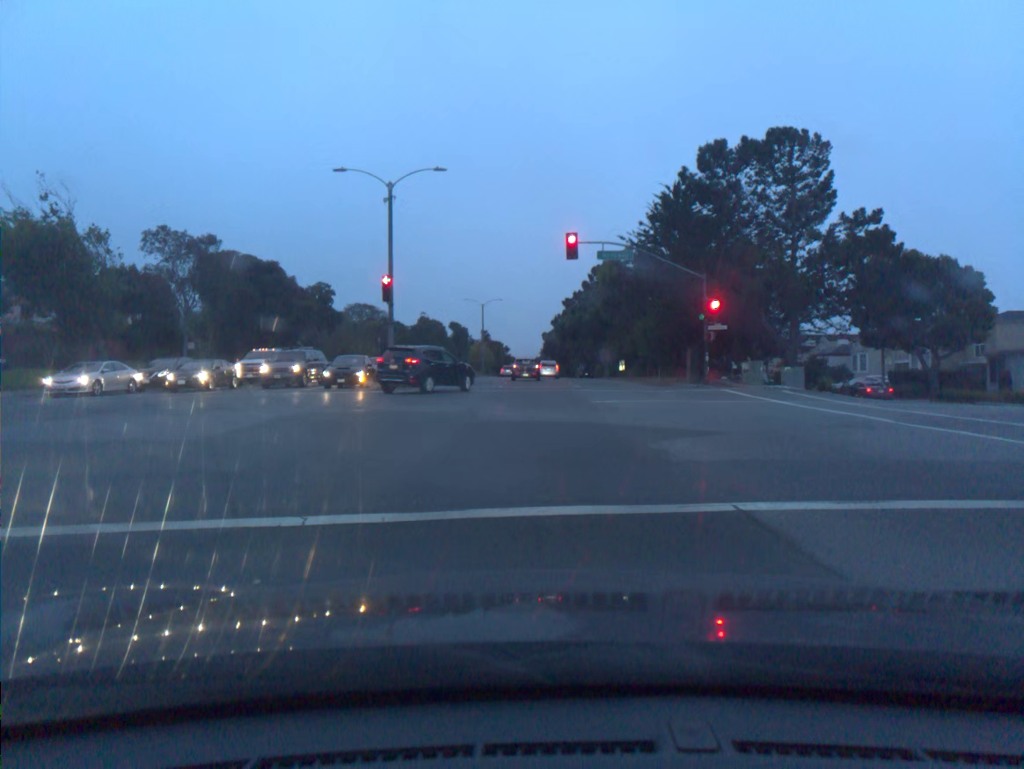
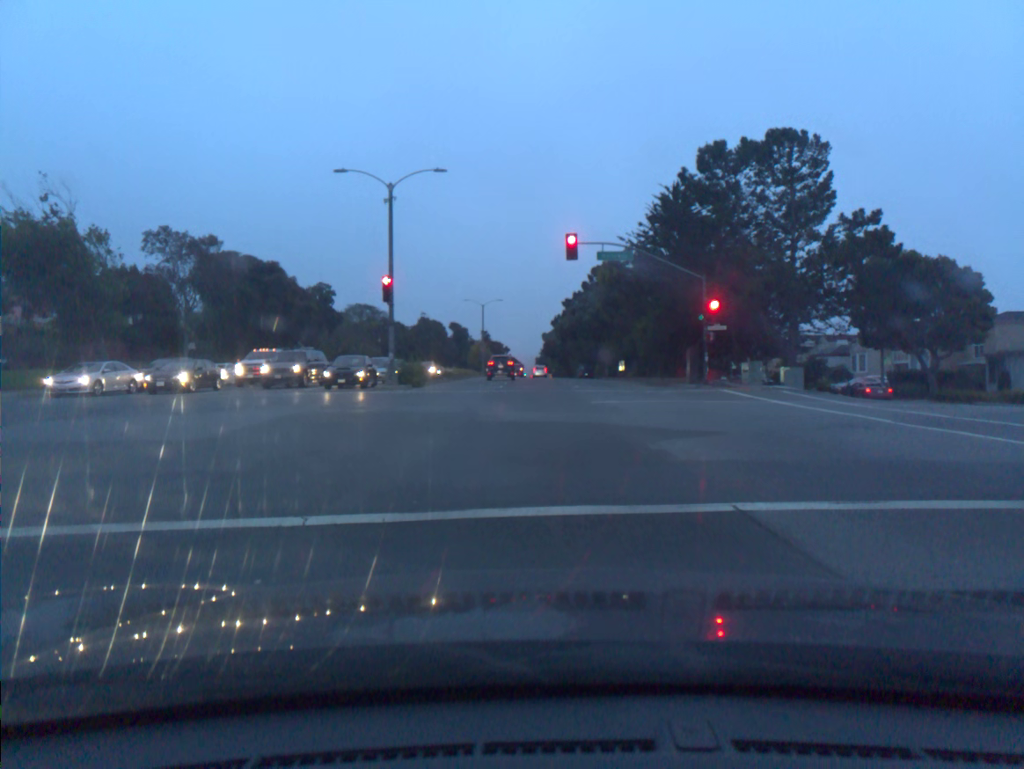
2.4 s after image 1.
(0.0, 0.0) m; 0°
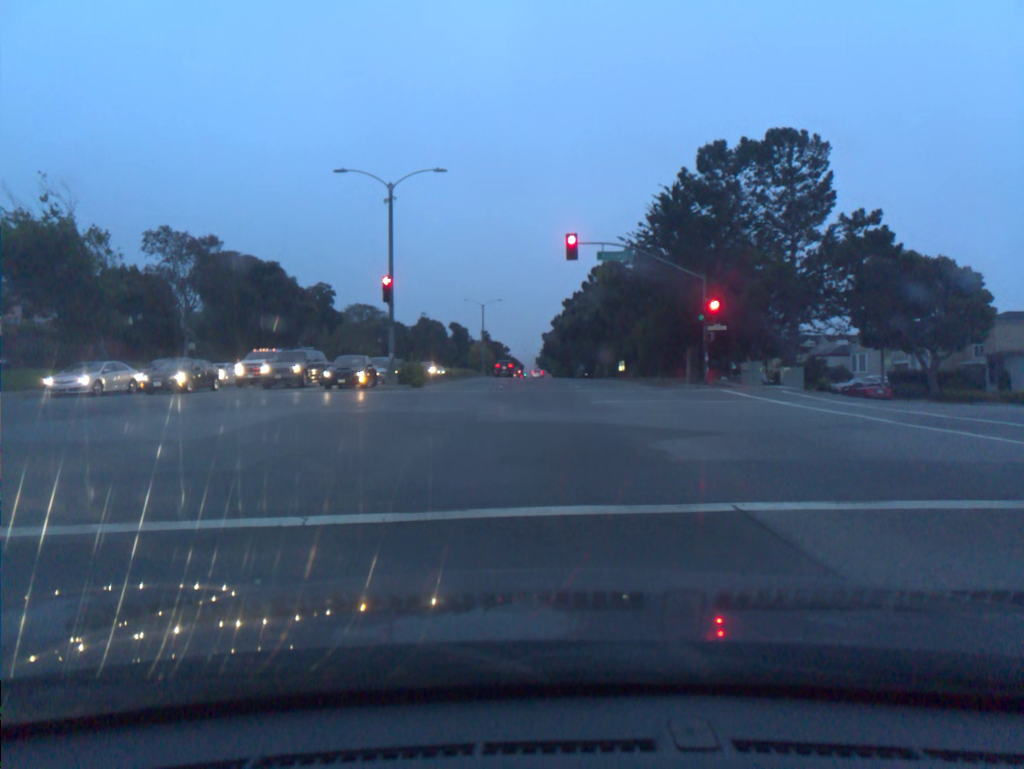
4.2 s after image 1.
(0.0, 0.0) m; 0°
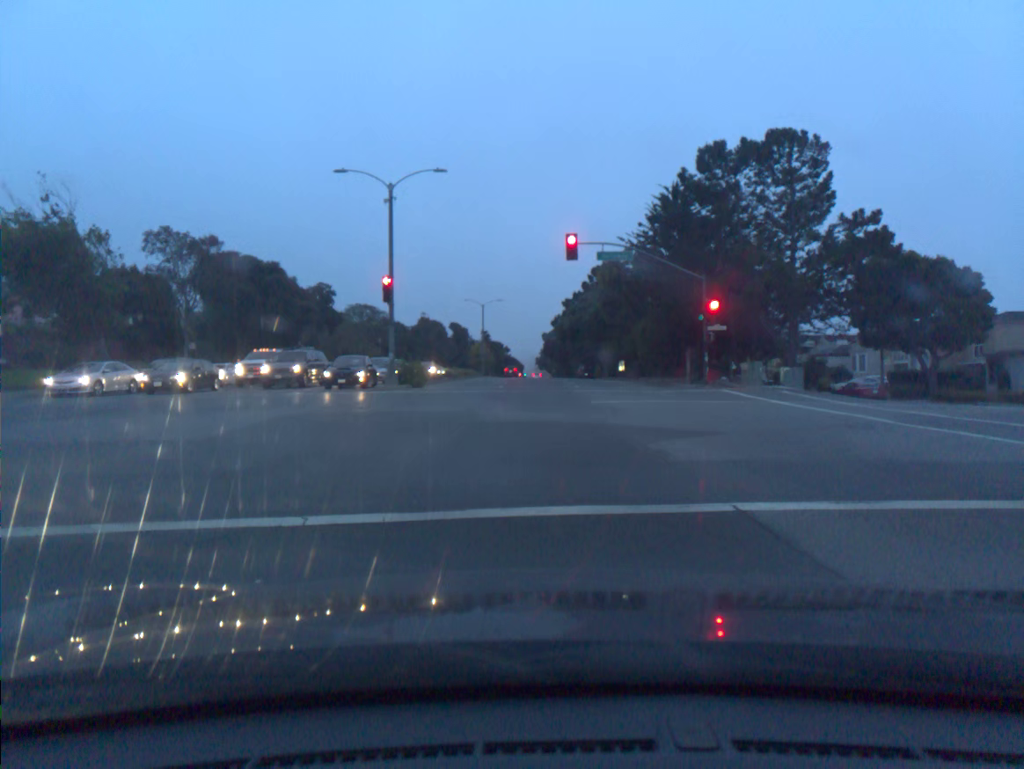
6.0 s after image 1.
(0.0, 0.0) m; 0°
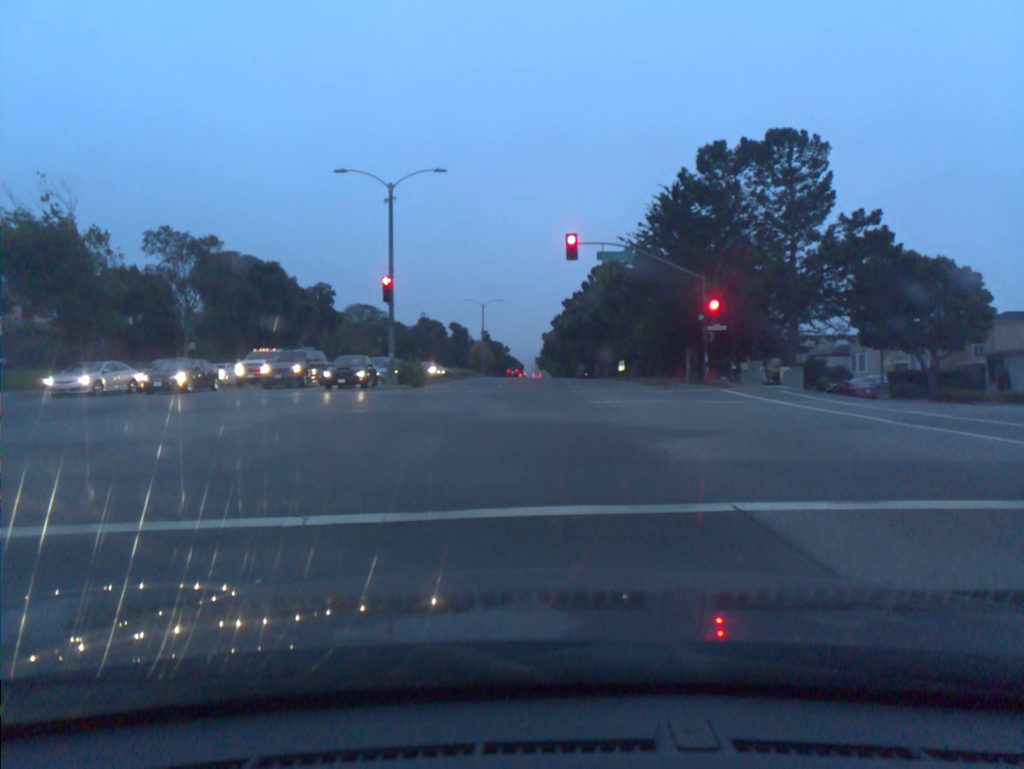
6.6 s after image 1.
(0.0, 0.0) m; 0°
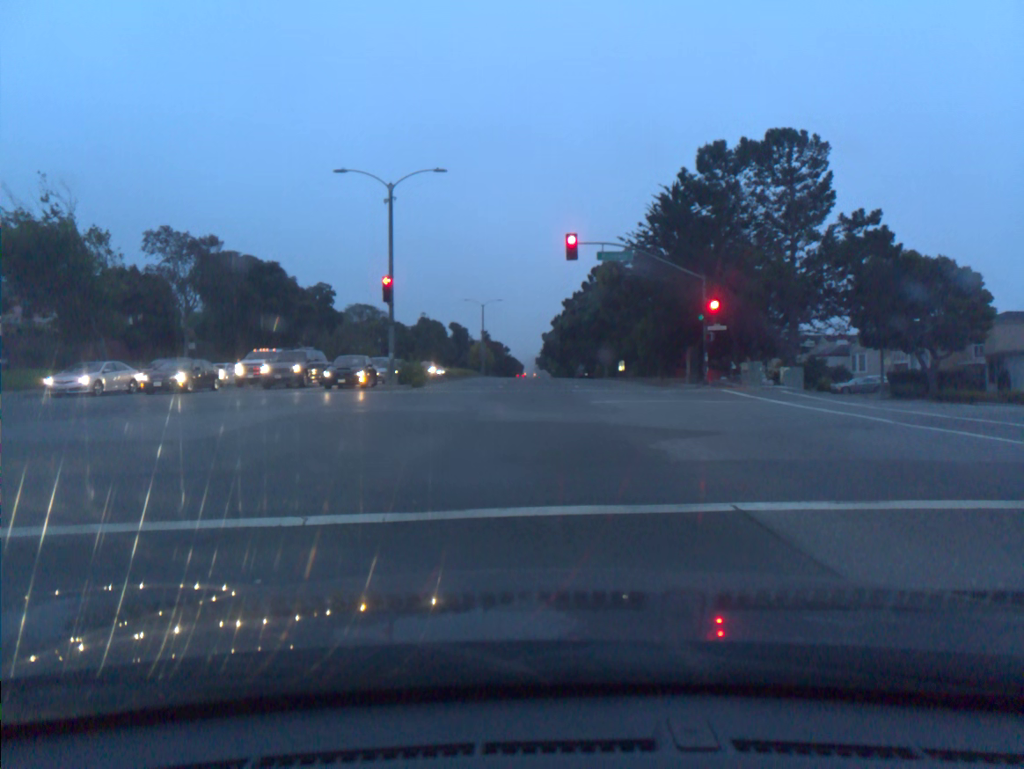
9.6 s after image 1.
(0.0, 0.0) m; 0°
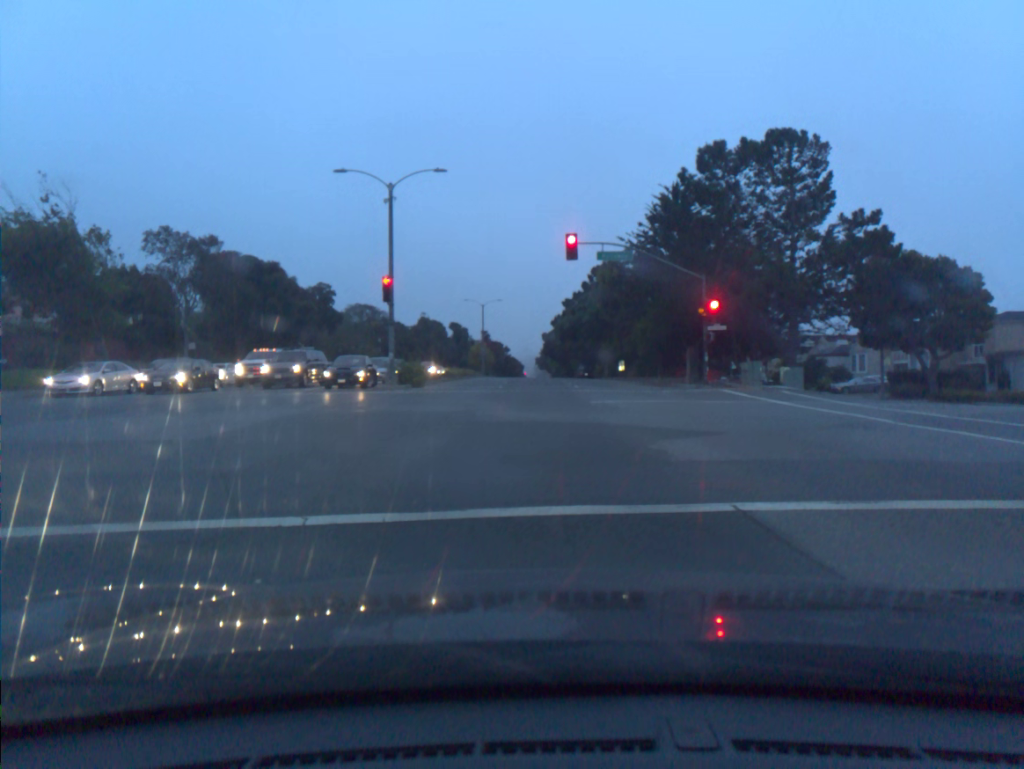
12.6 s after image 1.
(0.0, 0.0) m; 0°
